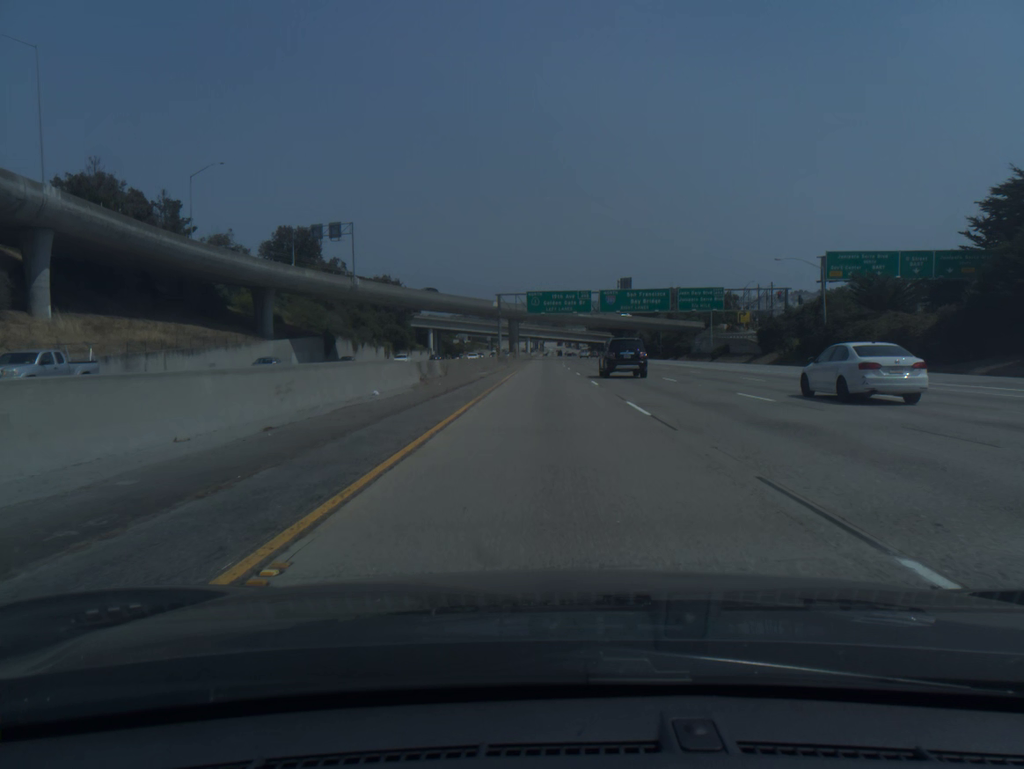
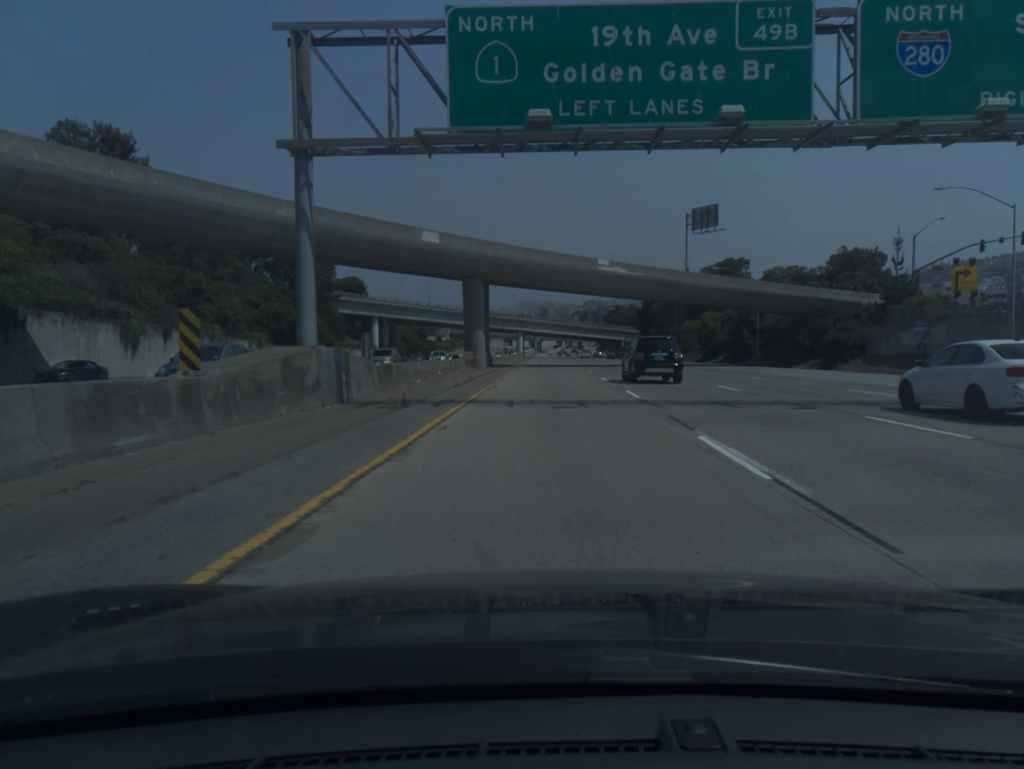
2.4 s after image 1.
(0.0, +79.5) m; 0°
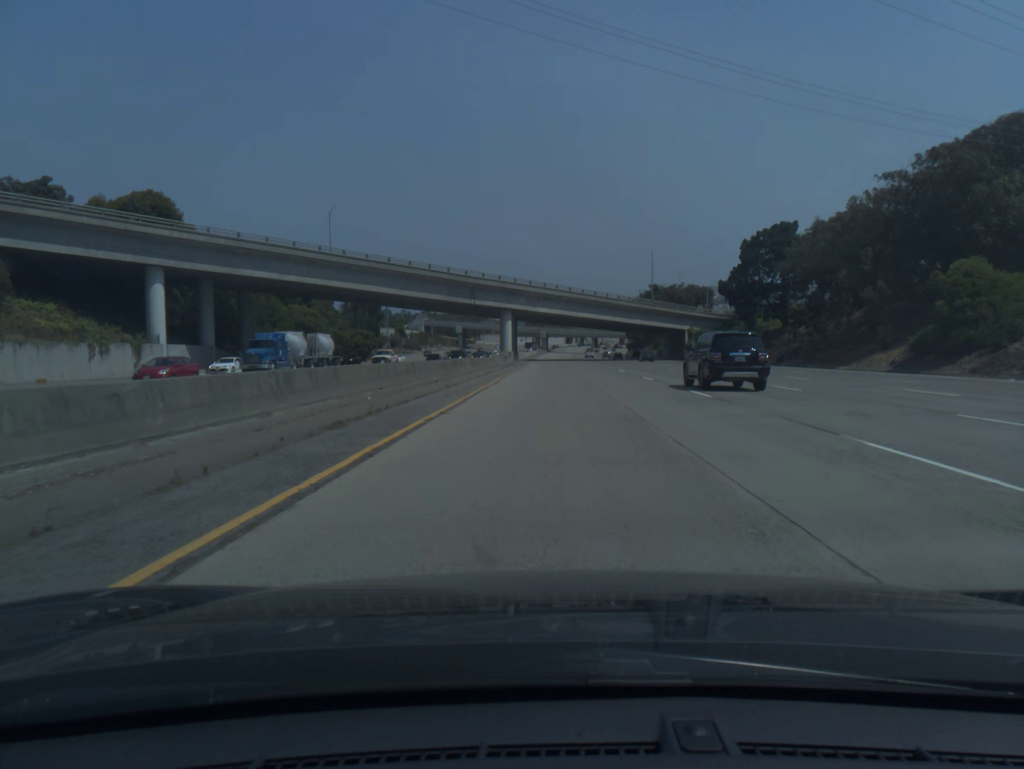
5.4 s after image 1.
(0.0, +99.2) m; 0°
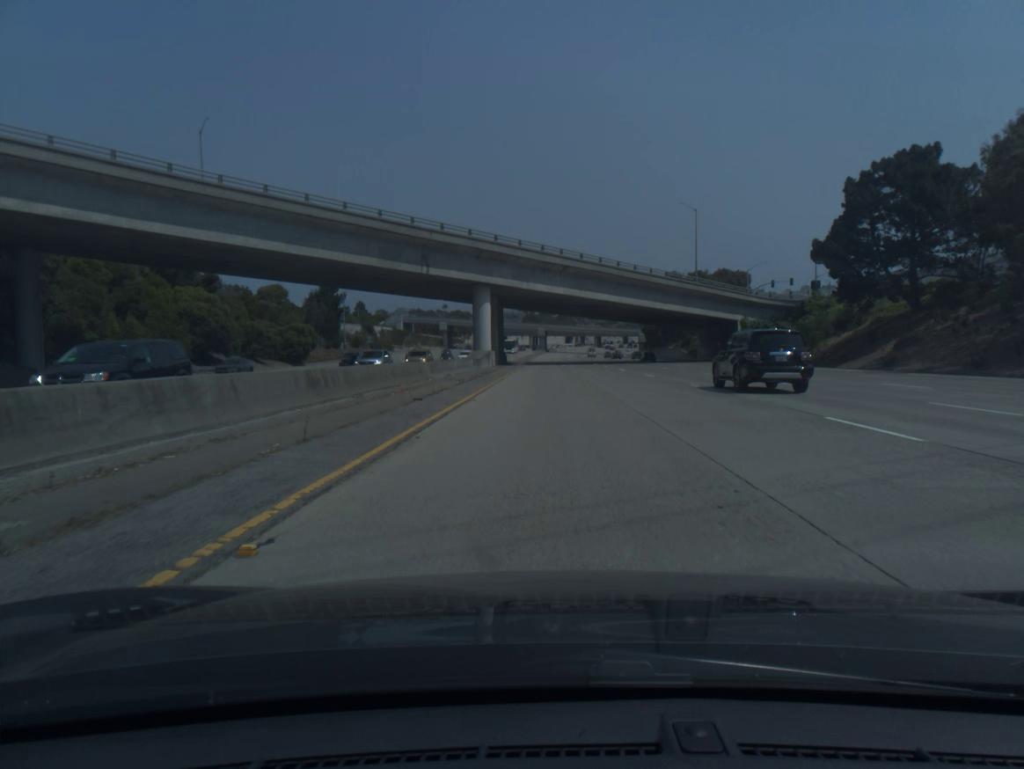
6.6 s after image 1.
(+0.1, +39.7) m; 0°
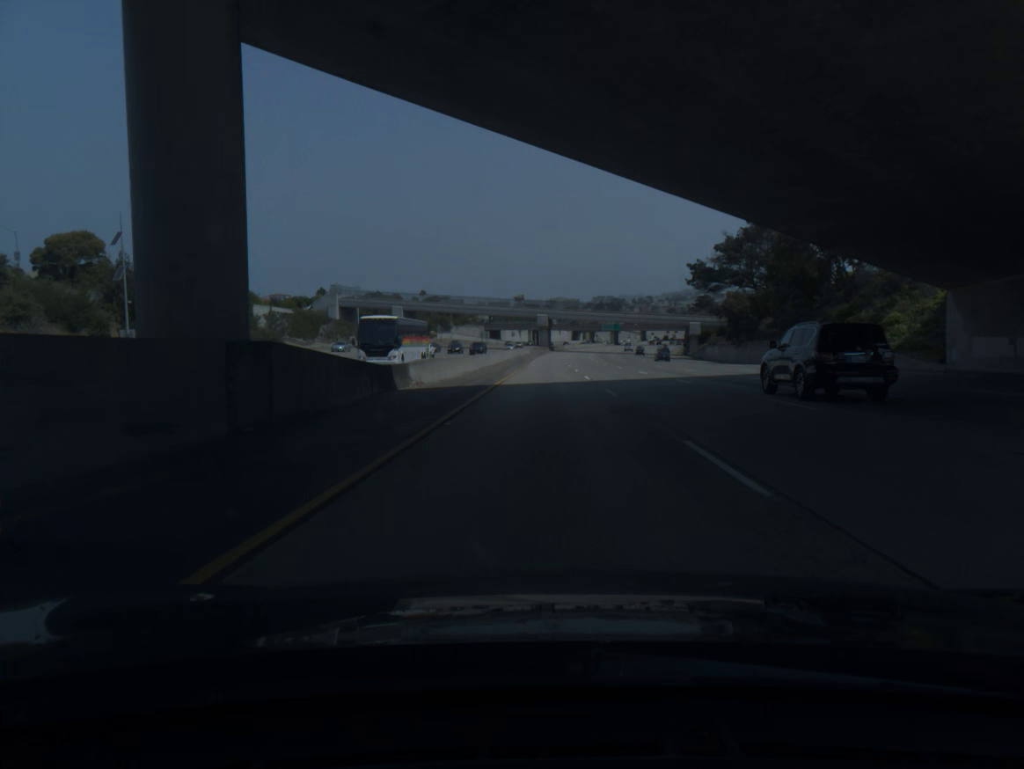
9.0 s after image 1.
(0.0, +79.4) m; 0°
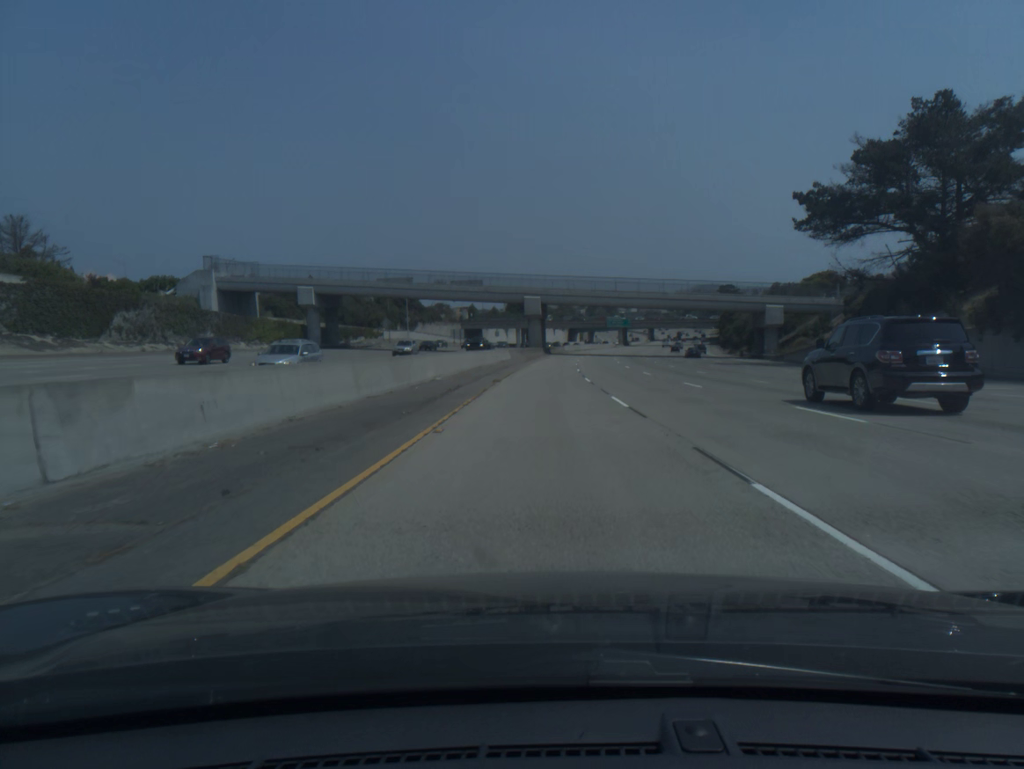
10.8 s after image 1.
(+0.2, +59.6) m; +1°
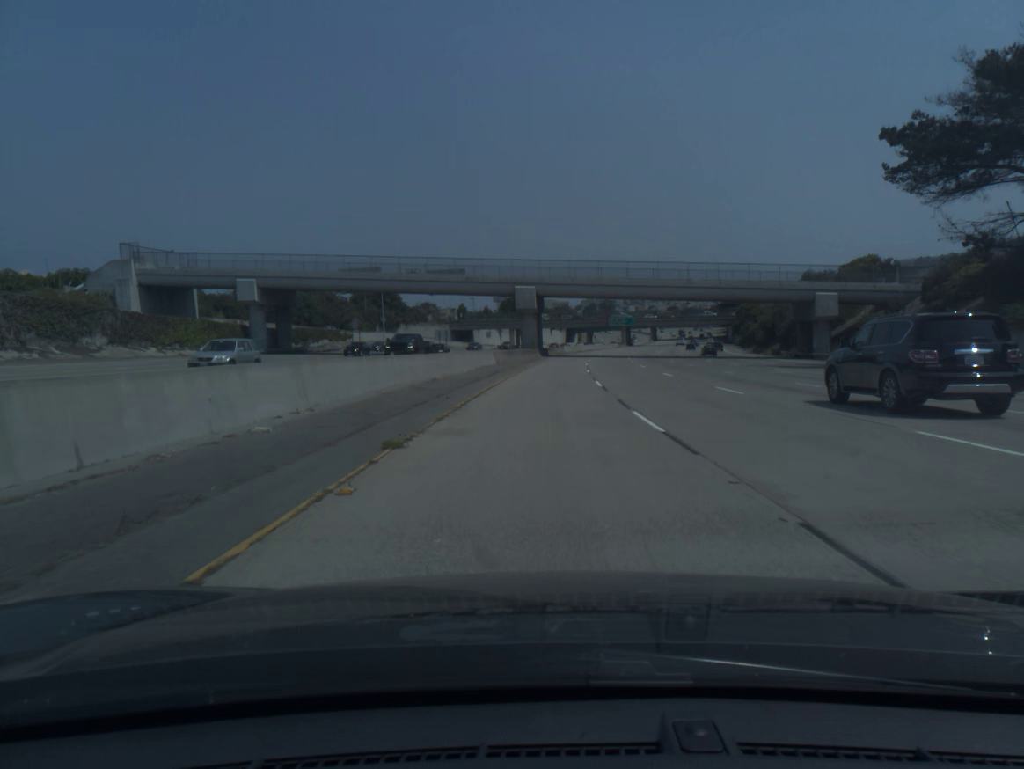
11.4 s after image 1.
(0.0, +19.9) m; 0°
